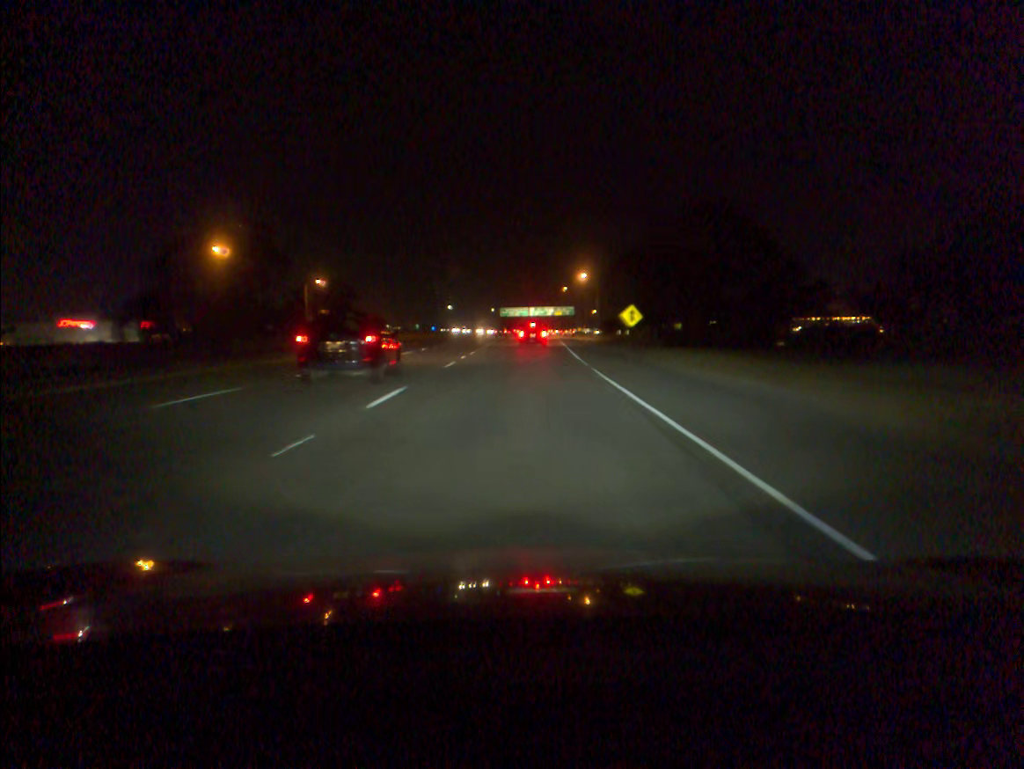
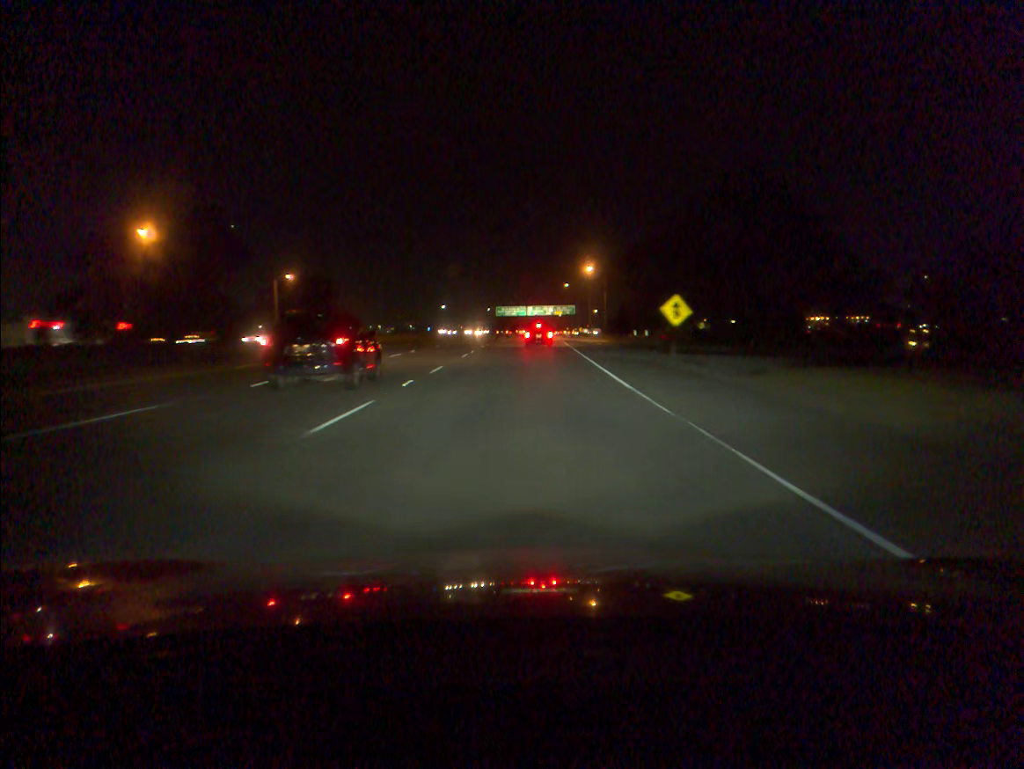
(0.0, +17.8) m; 0°
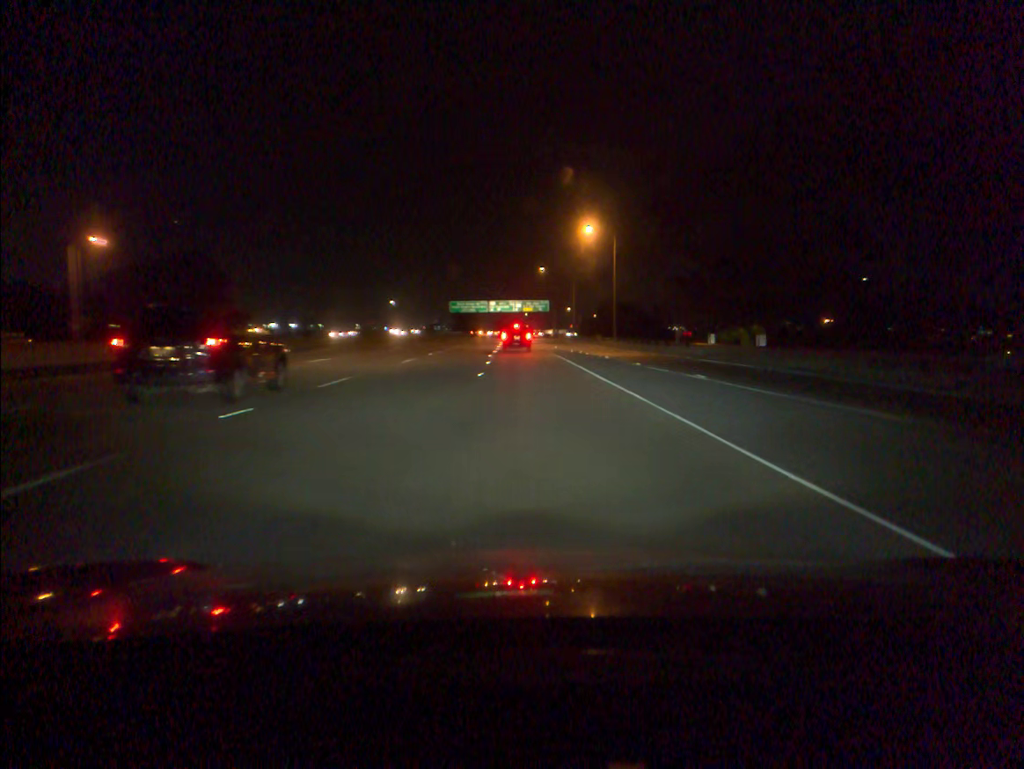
(+0.8, +50.7) m; +3°
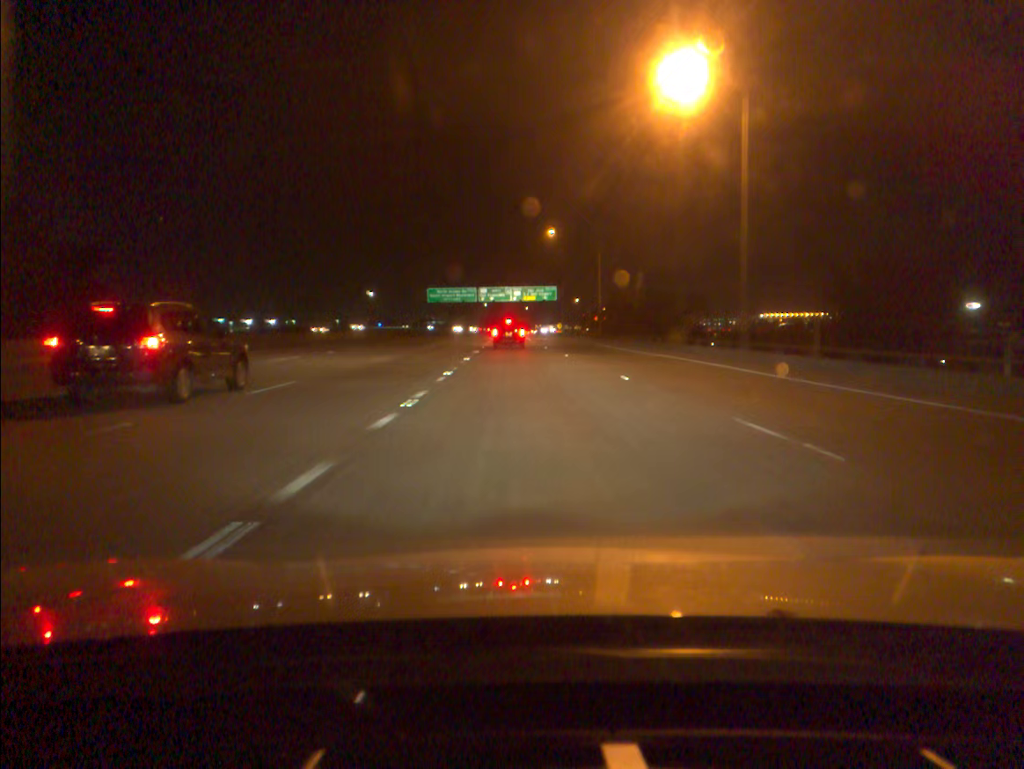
(+0.2, +46.4) m; 0°
